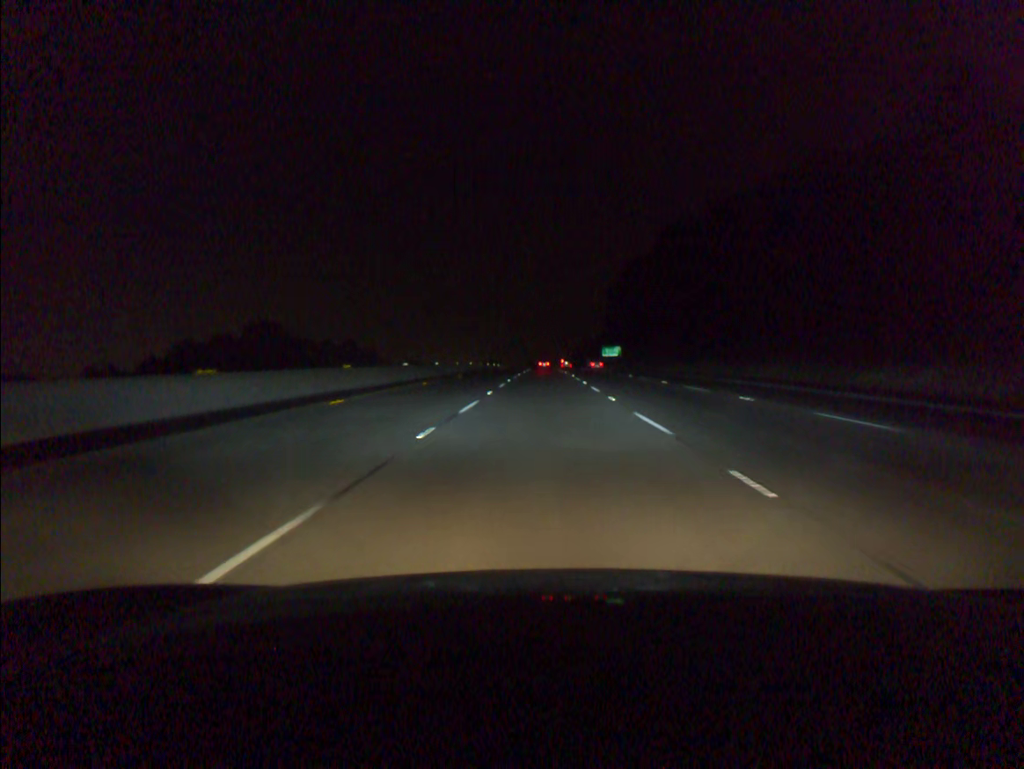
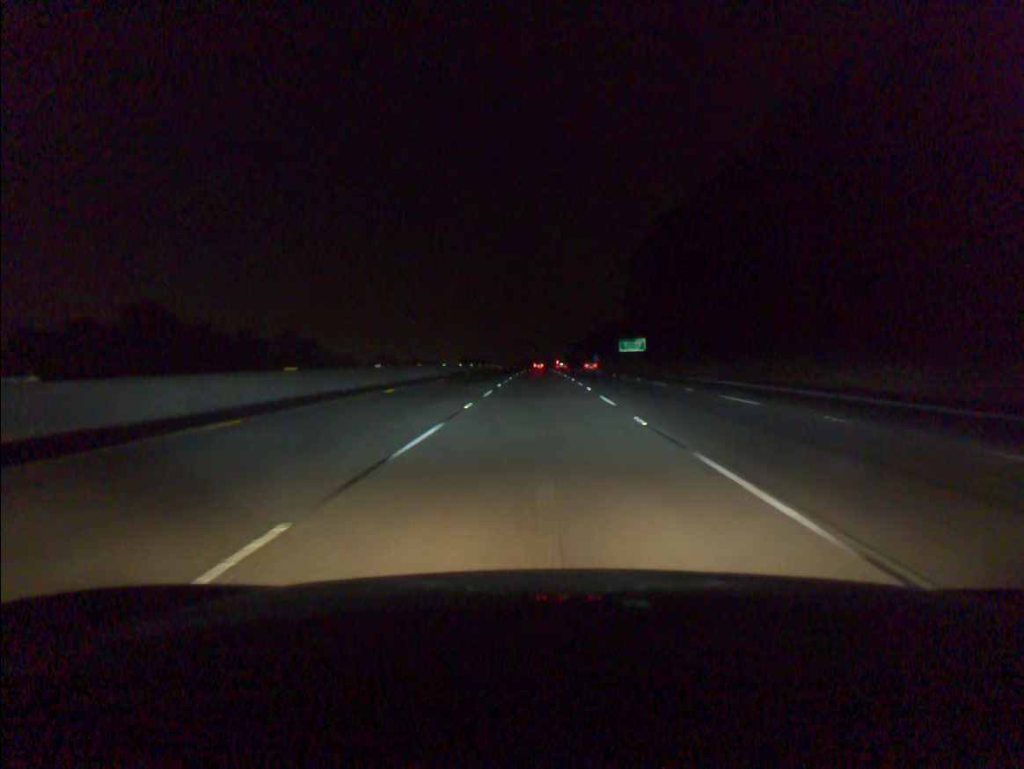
(+0.1, +50.8) m; 0°
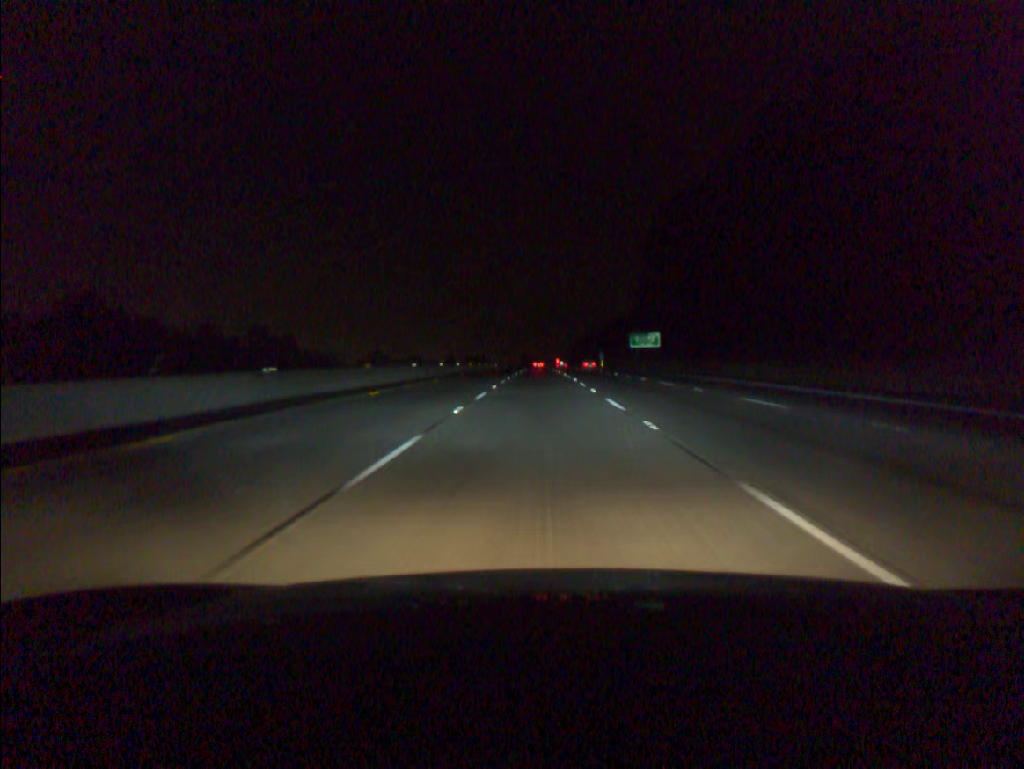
(0.0, +17.0) m; 0°
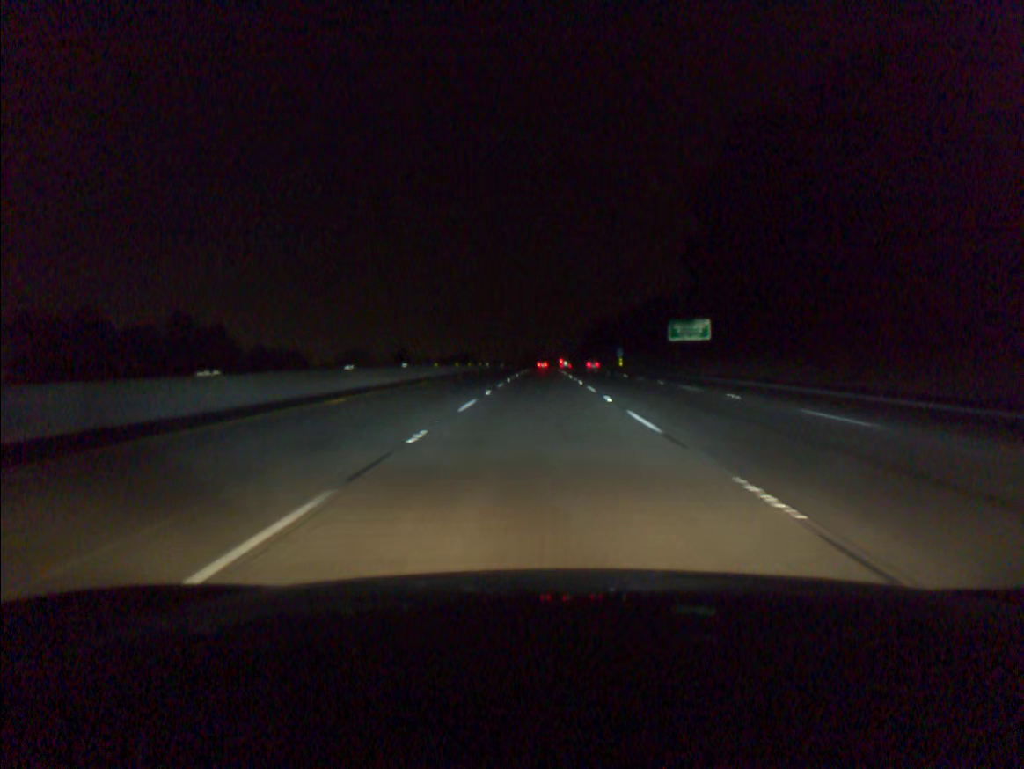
(-0.1, +34.2) m; 0°
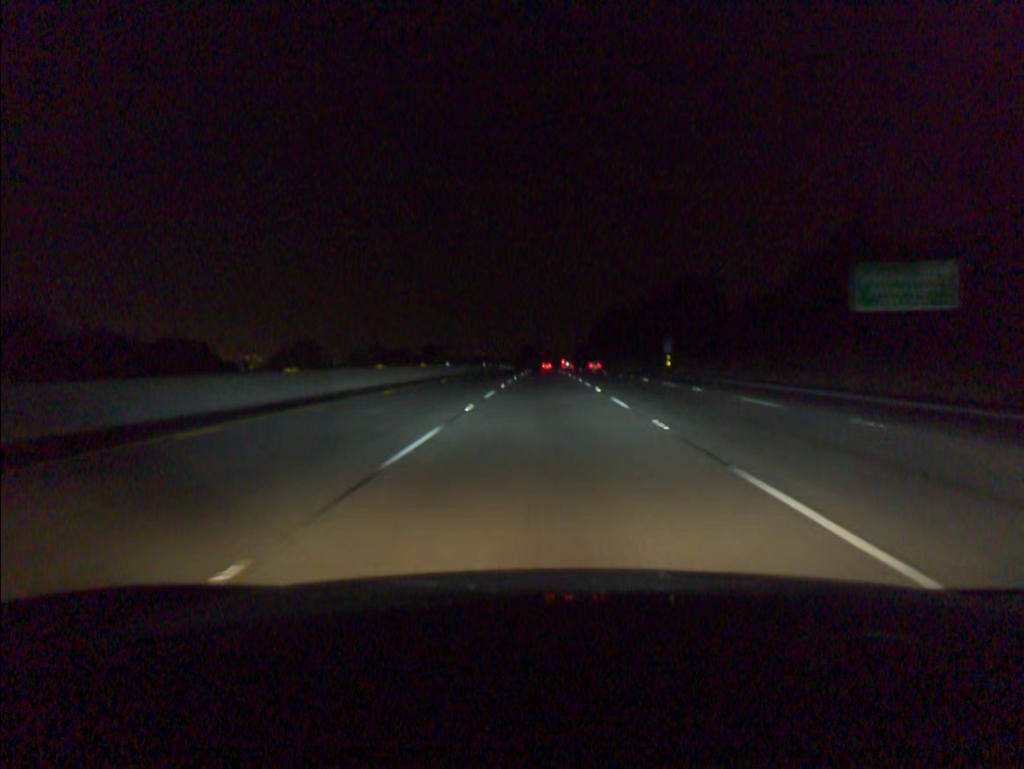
(-0.1, +52.5) m; 0°
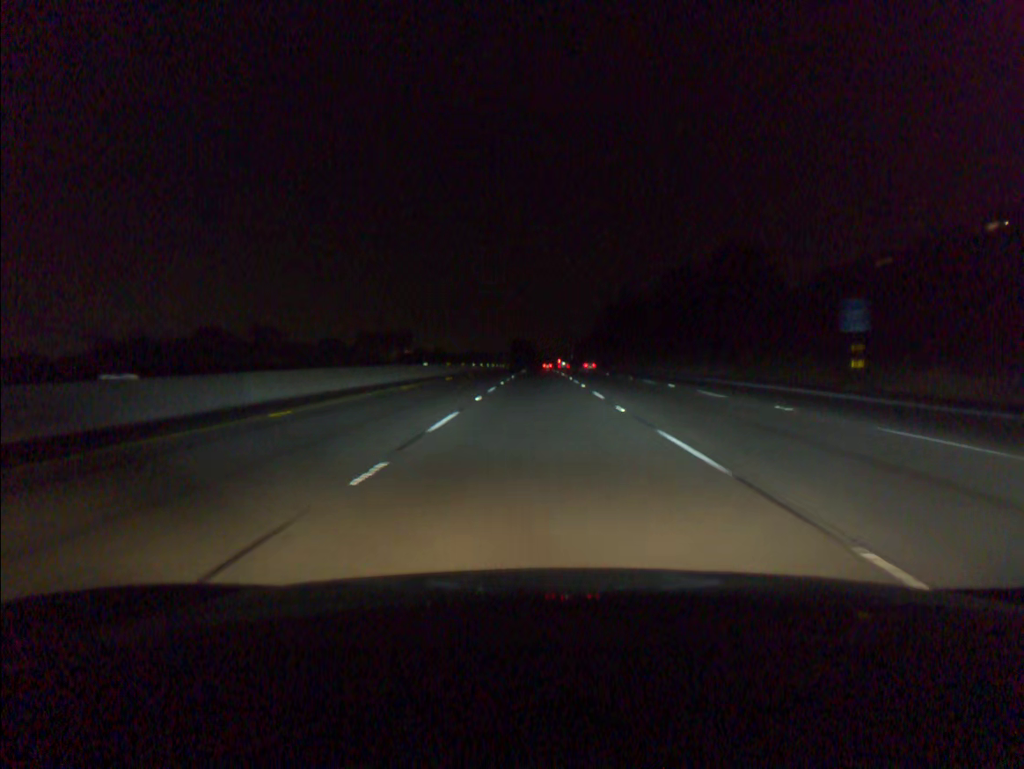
(+0.2, +54.3) m; 0°
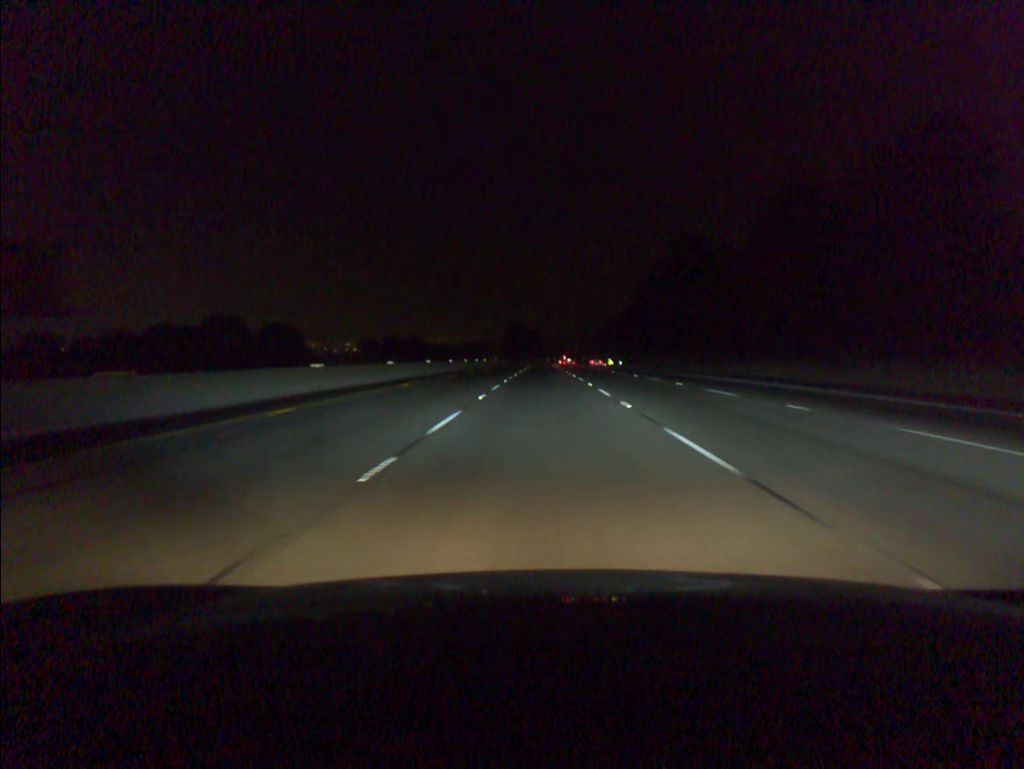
(-0.3, +73.8) m; 0°
